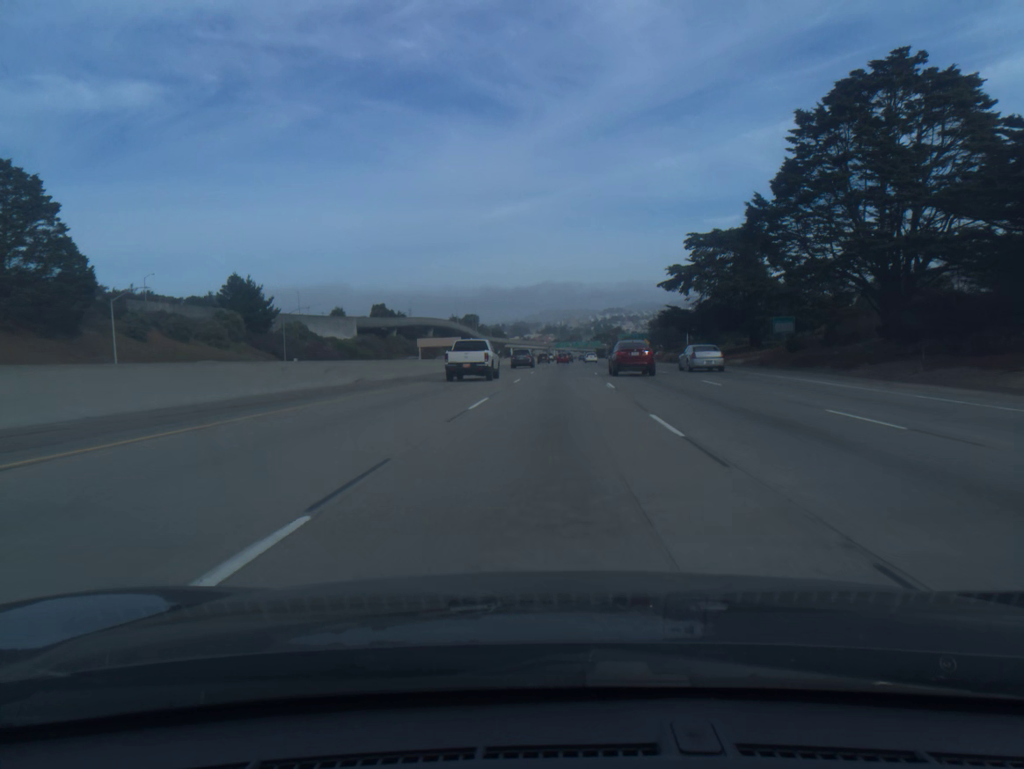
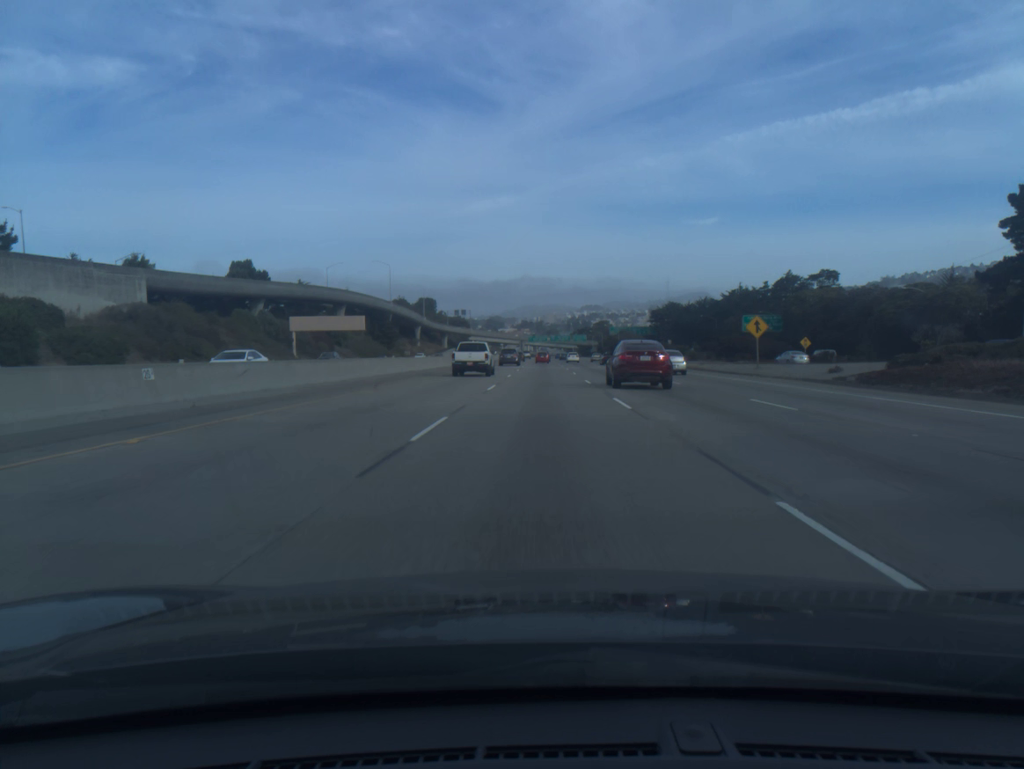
(+2.9, +94.0) m; +2°
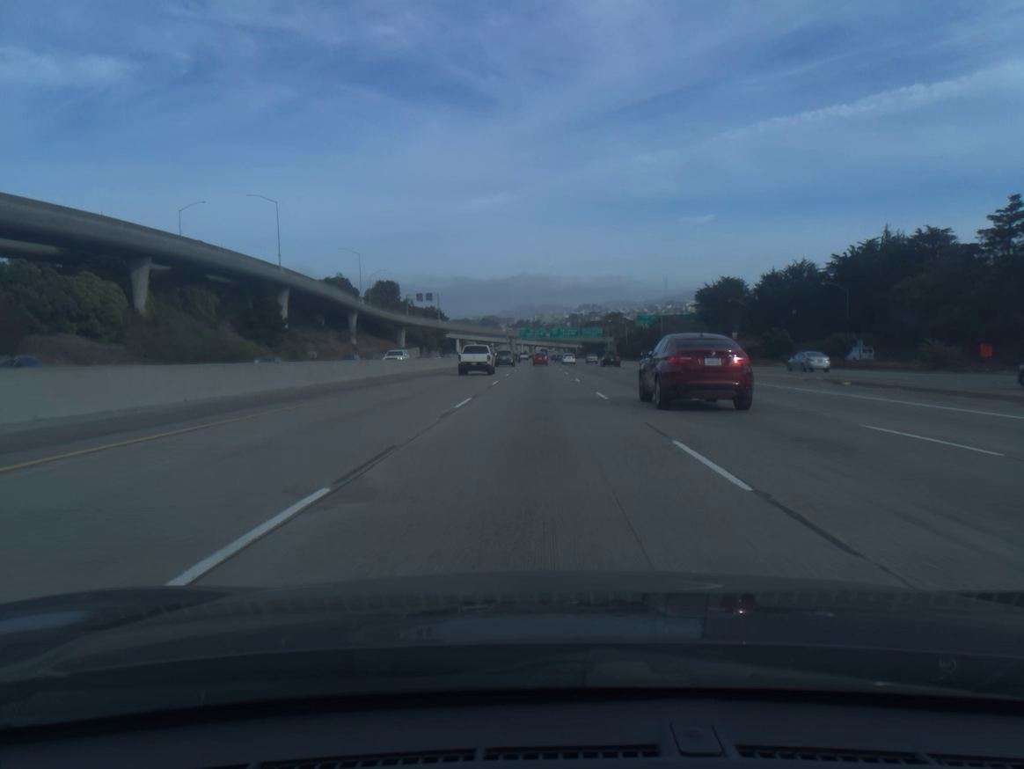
(+0.2, +95.3) m; 0°
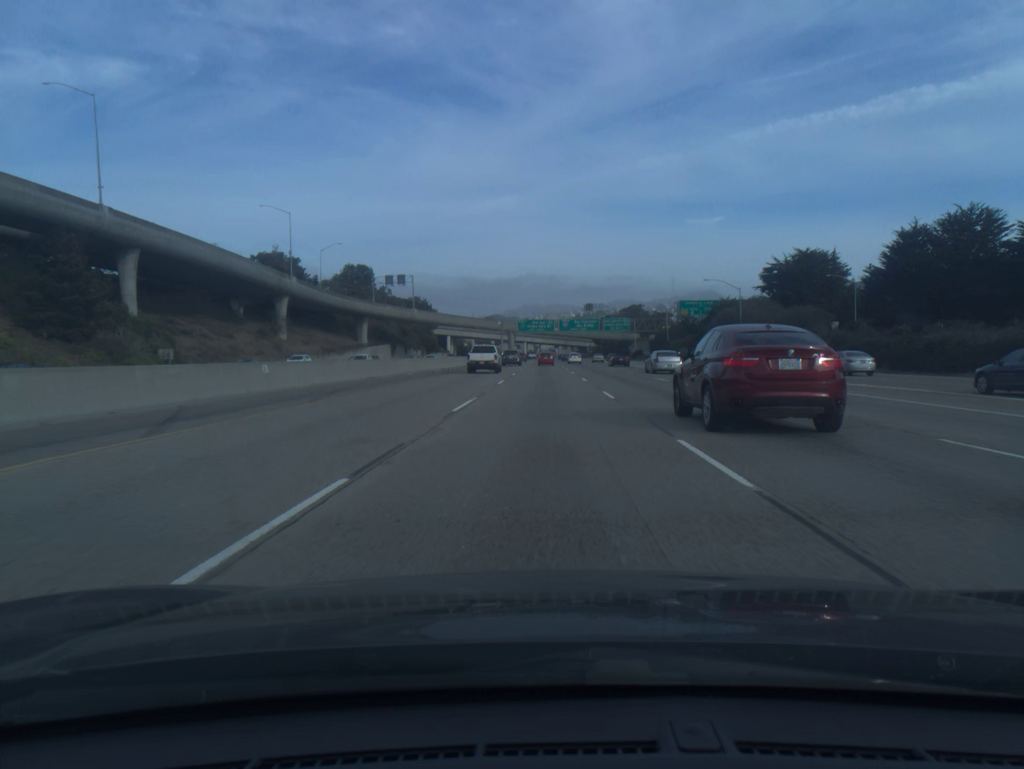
(-0.2, +57.3) m; 0°
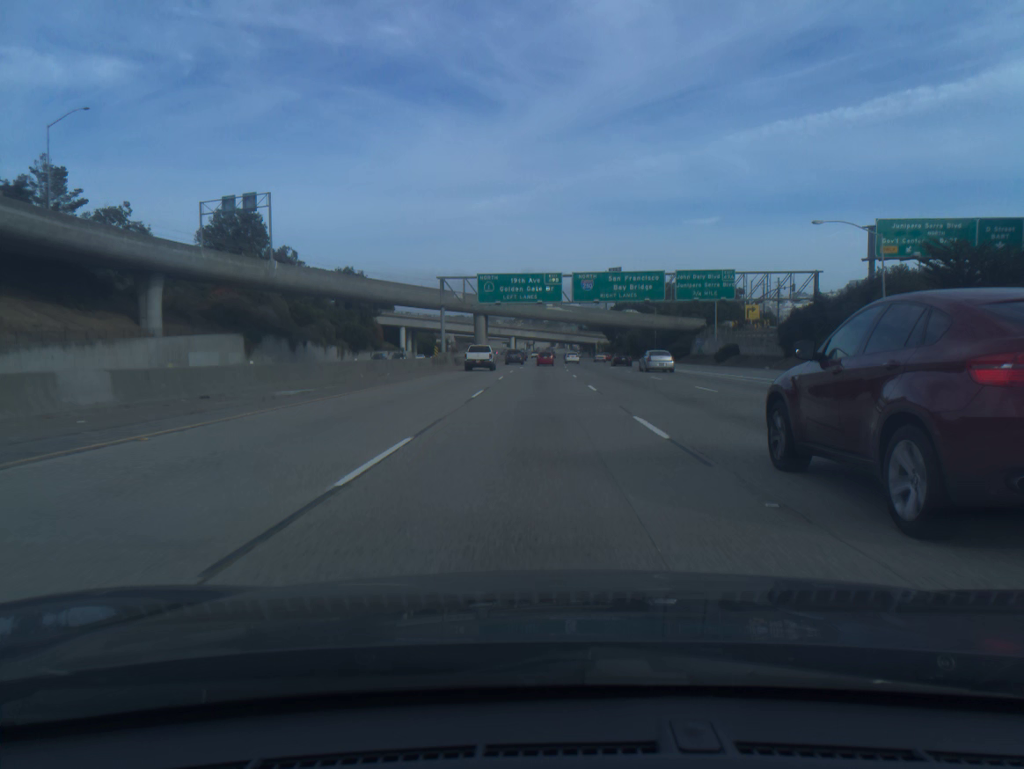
(+0.4, +95.2) m; 0°
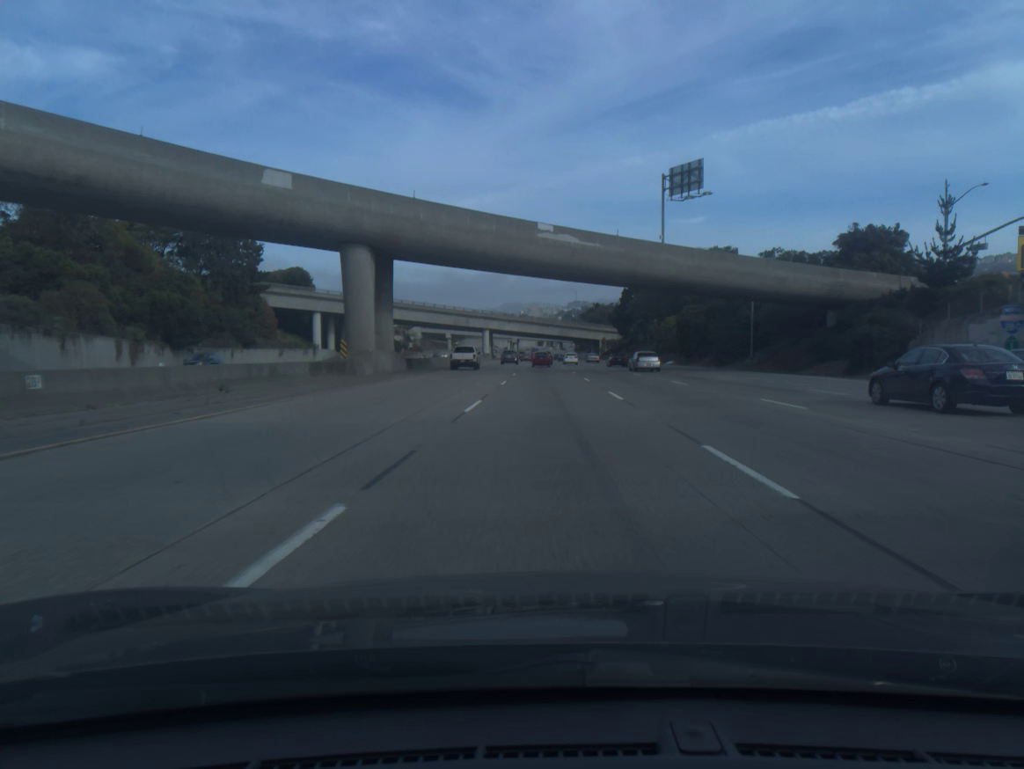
(+0.2, +75.9) m; +1°
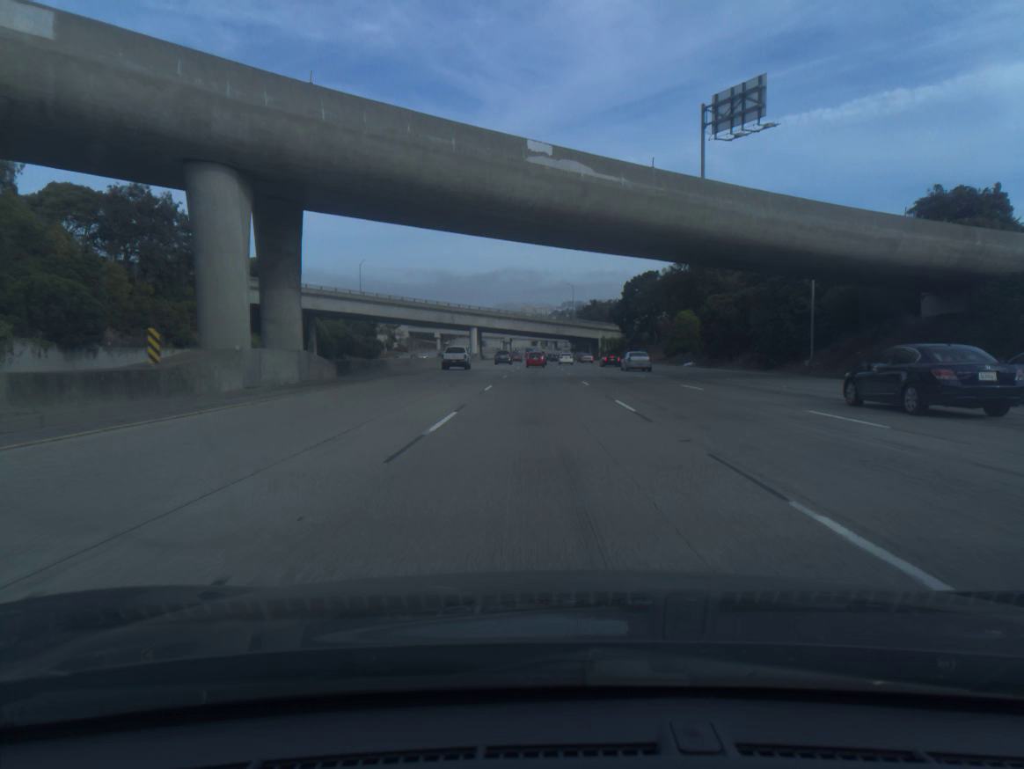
(+0.1, +18.9) m; 0°
